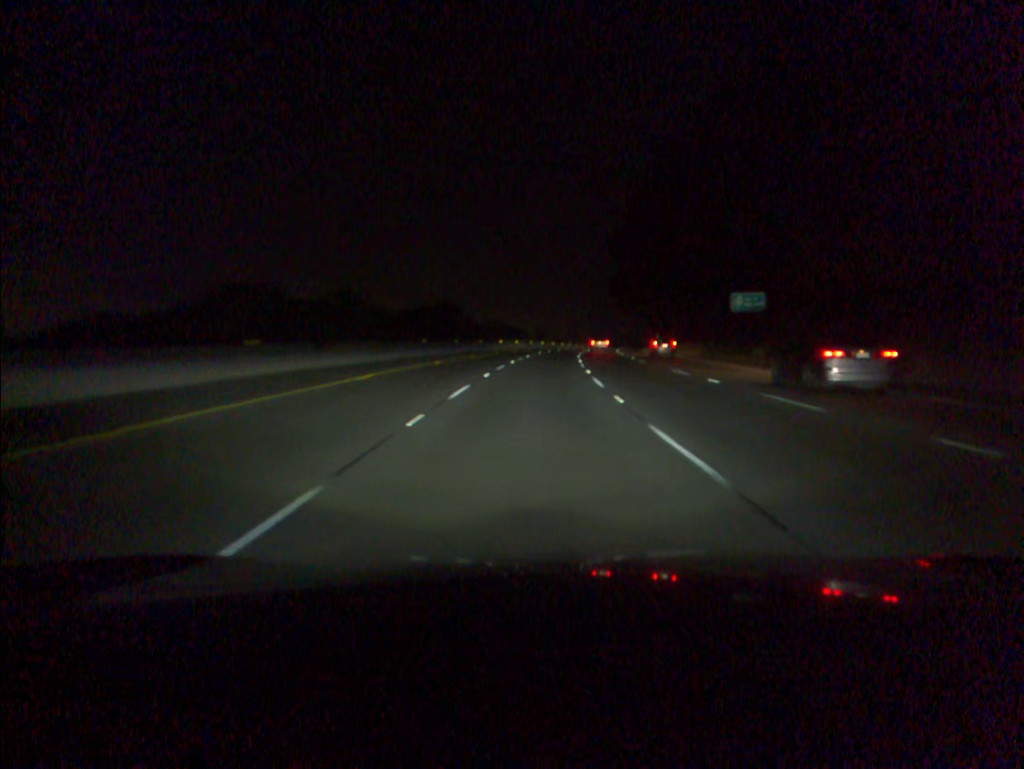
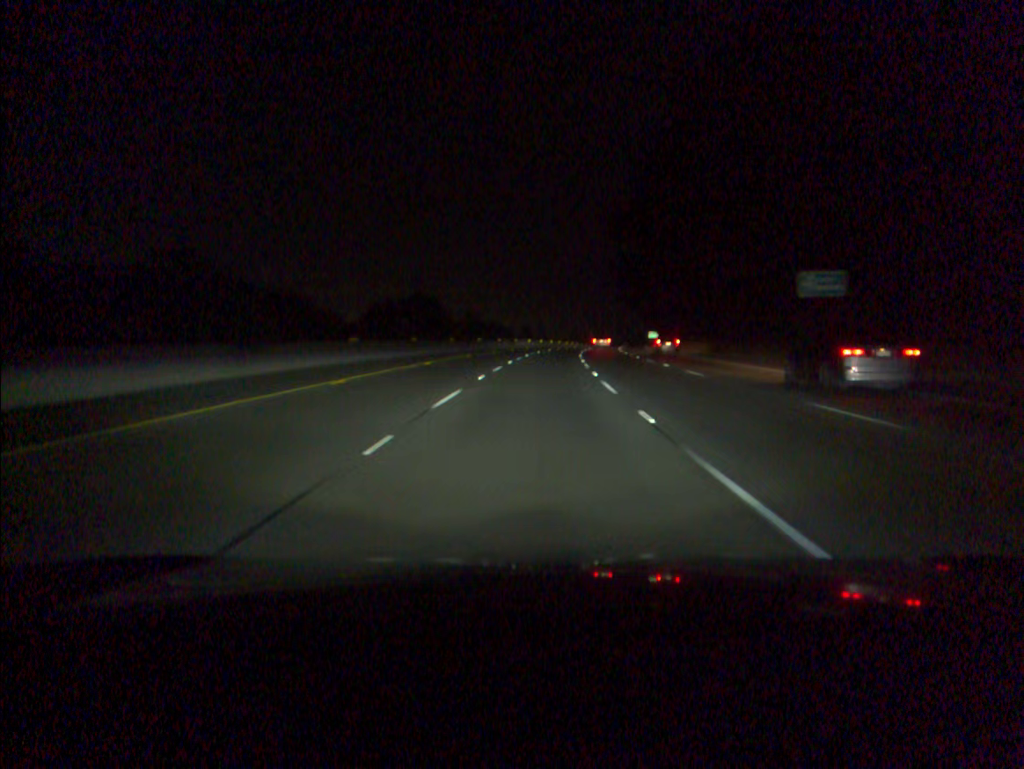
(+0.1, +17.6) m; +1°
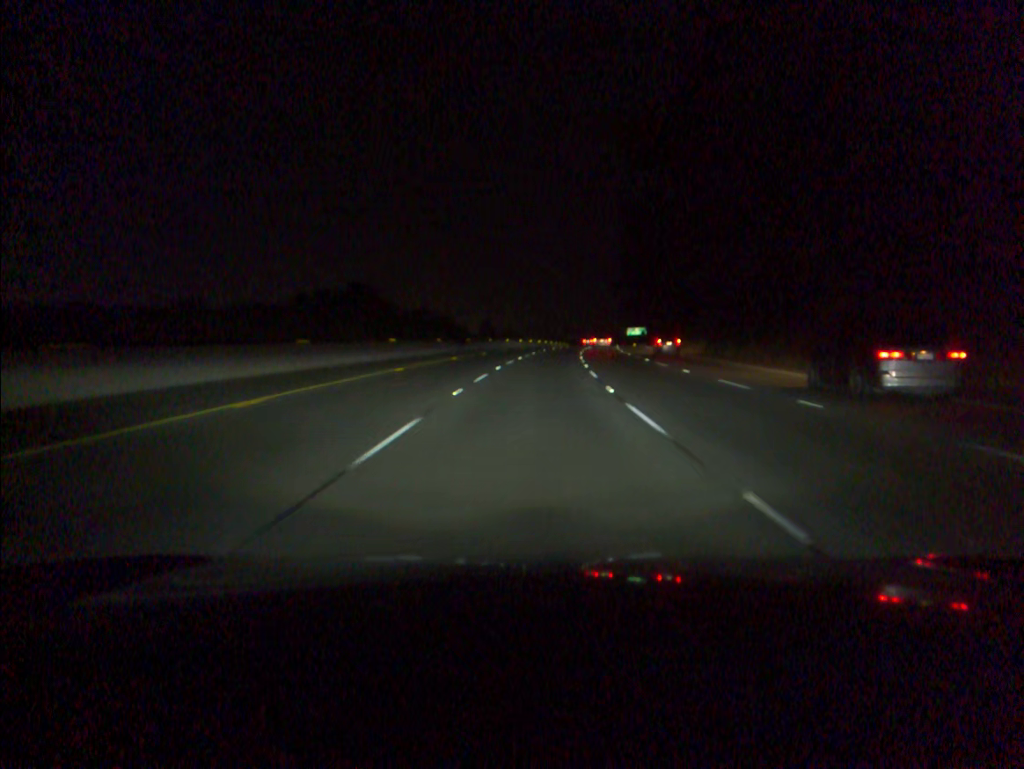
(+0.7, +35.3) m; +2°
